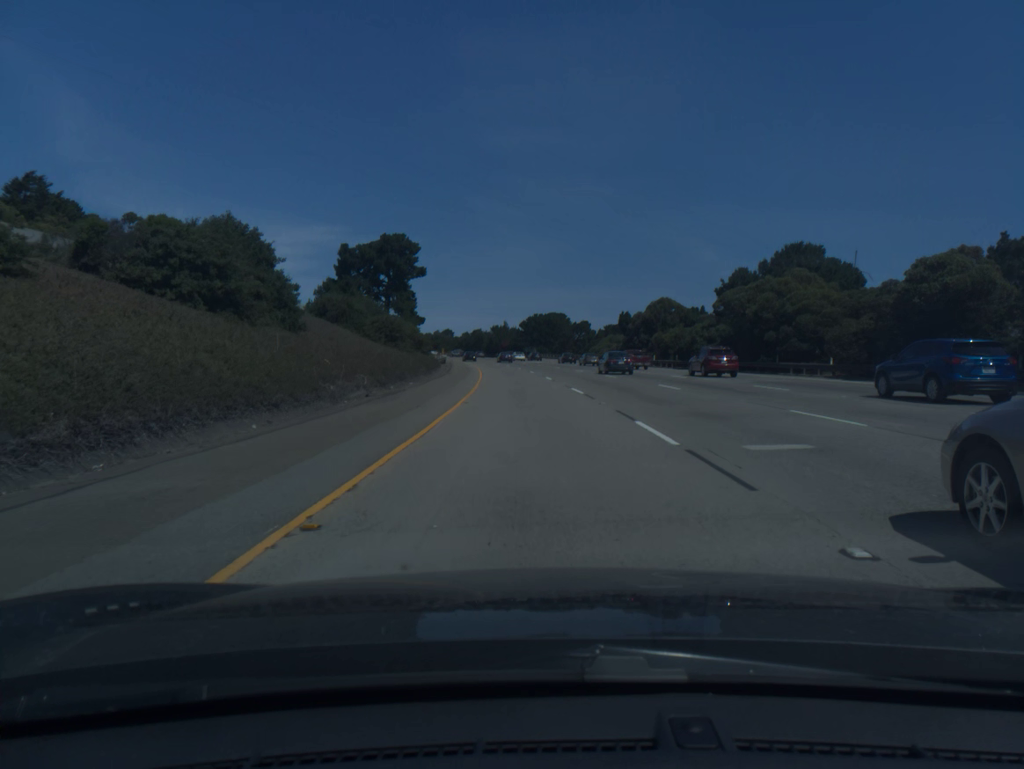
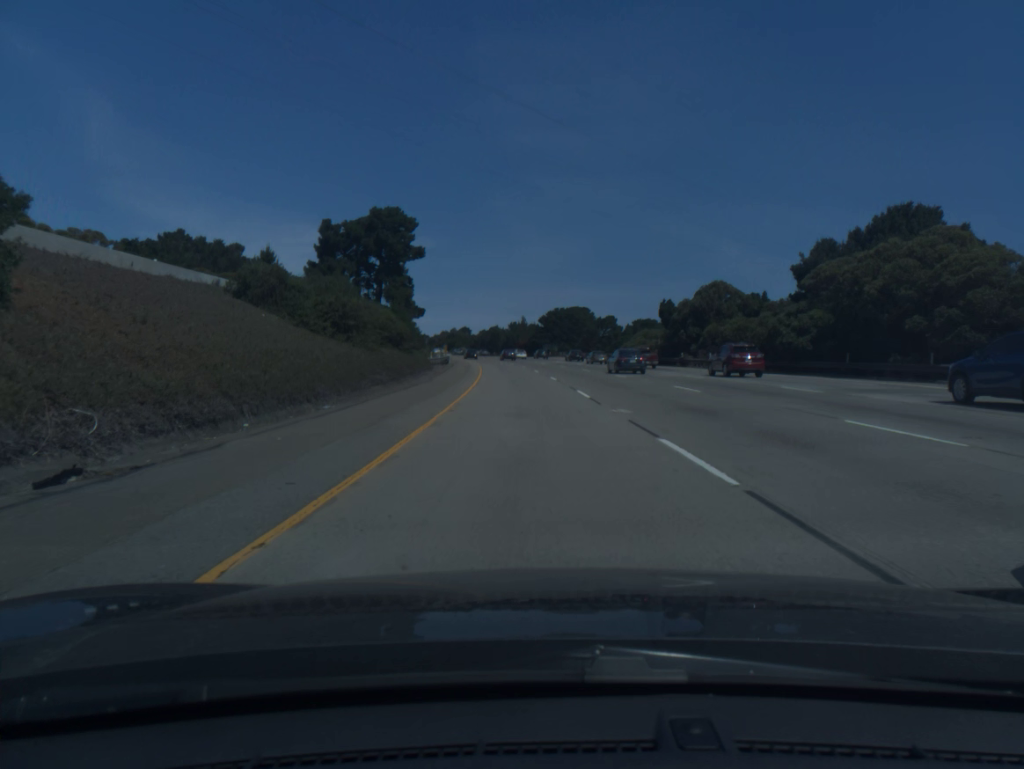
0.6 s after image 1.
(-0.2, +17.7) m; -2°
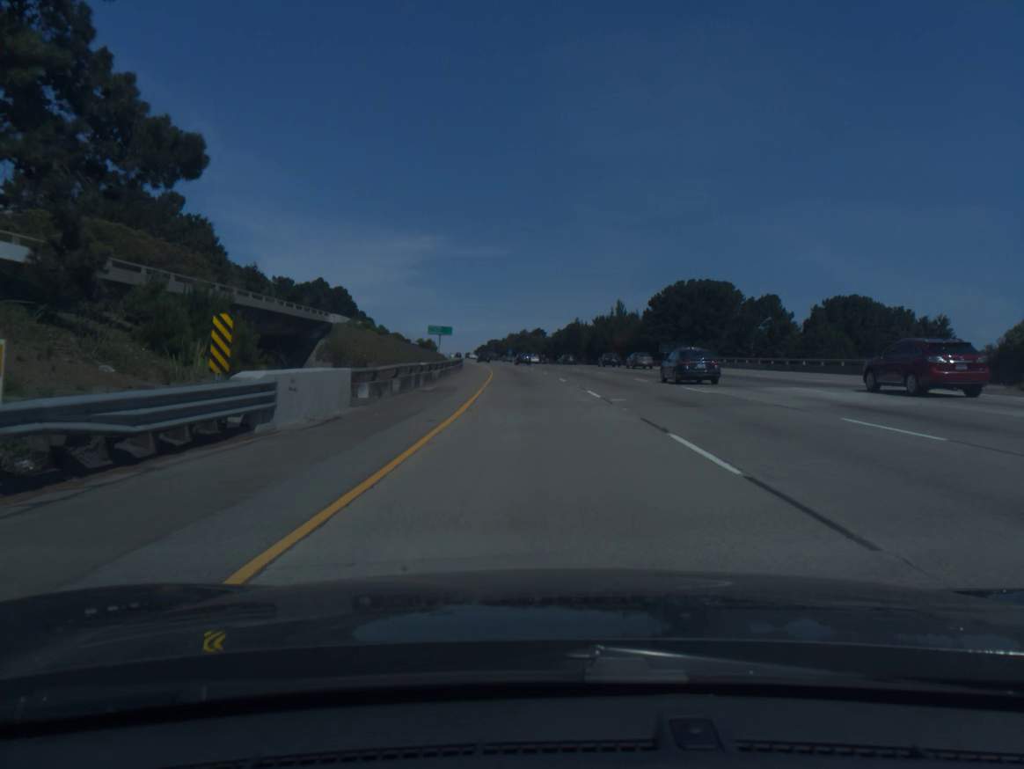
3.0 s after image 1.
(-3.7, +71.7) m; -6°
